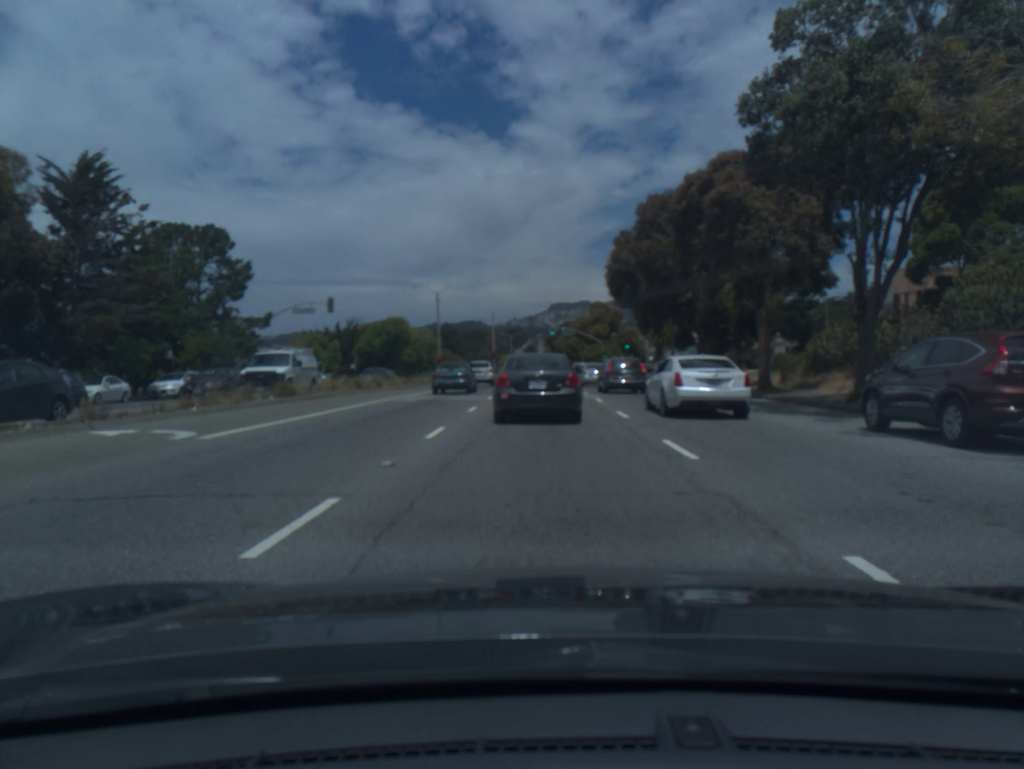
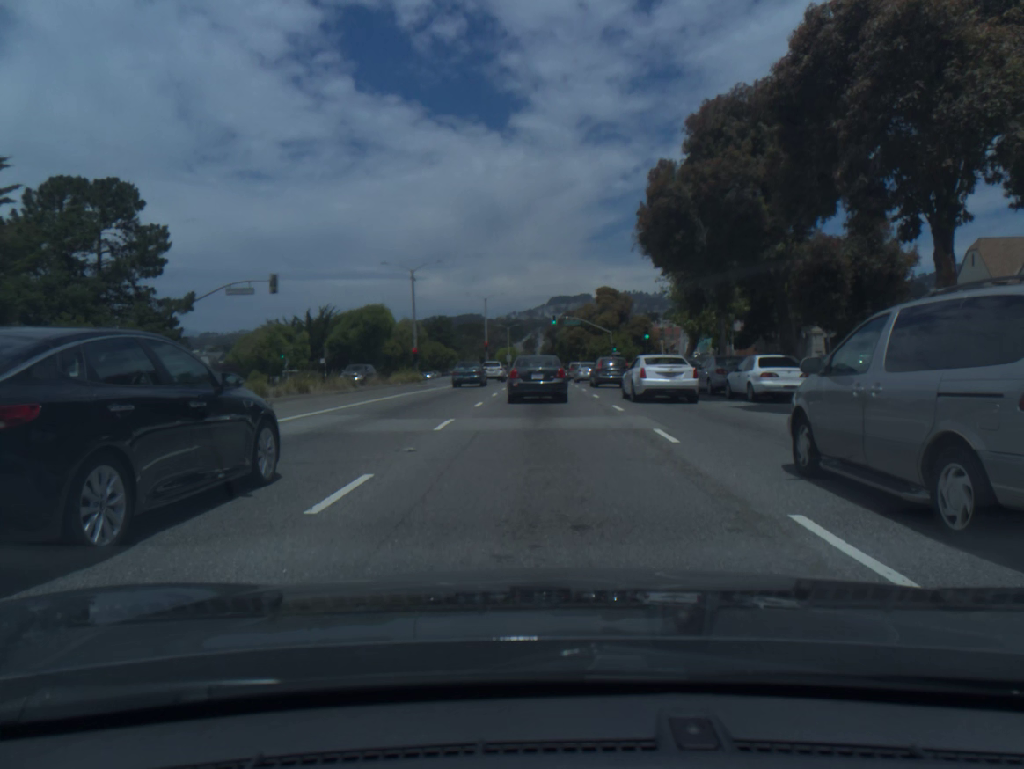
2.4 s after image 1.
(-0.1, +13.1) m; 0°
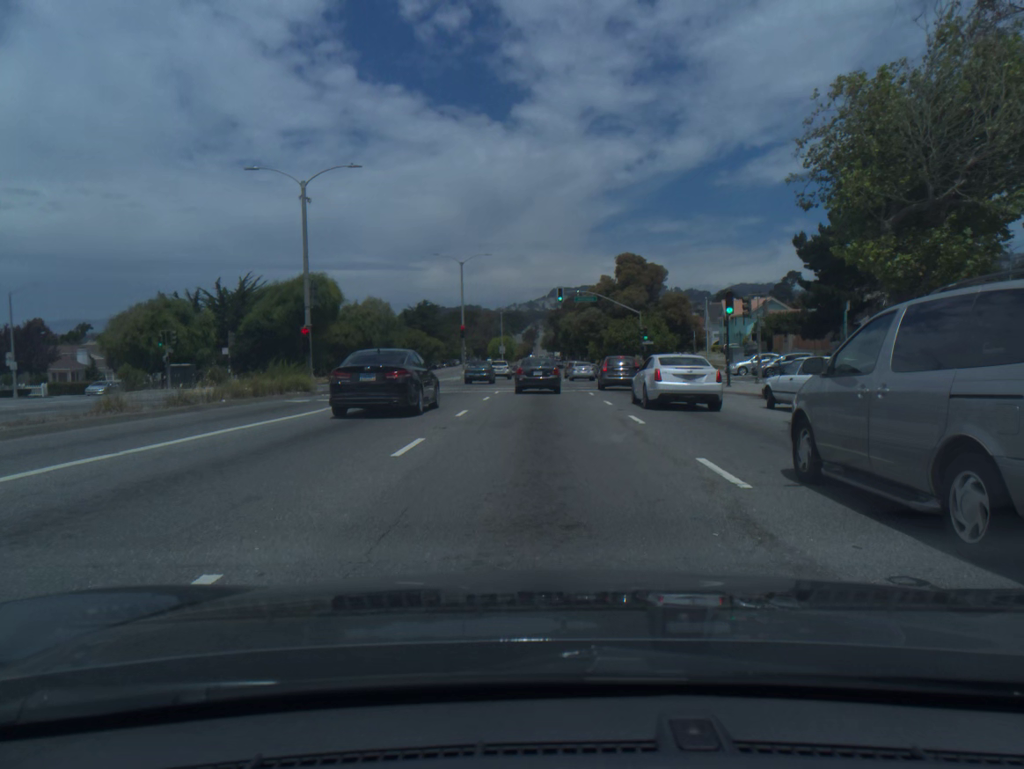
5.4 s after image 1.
(-0.1, +26.1) m; 0°
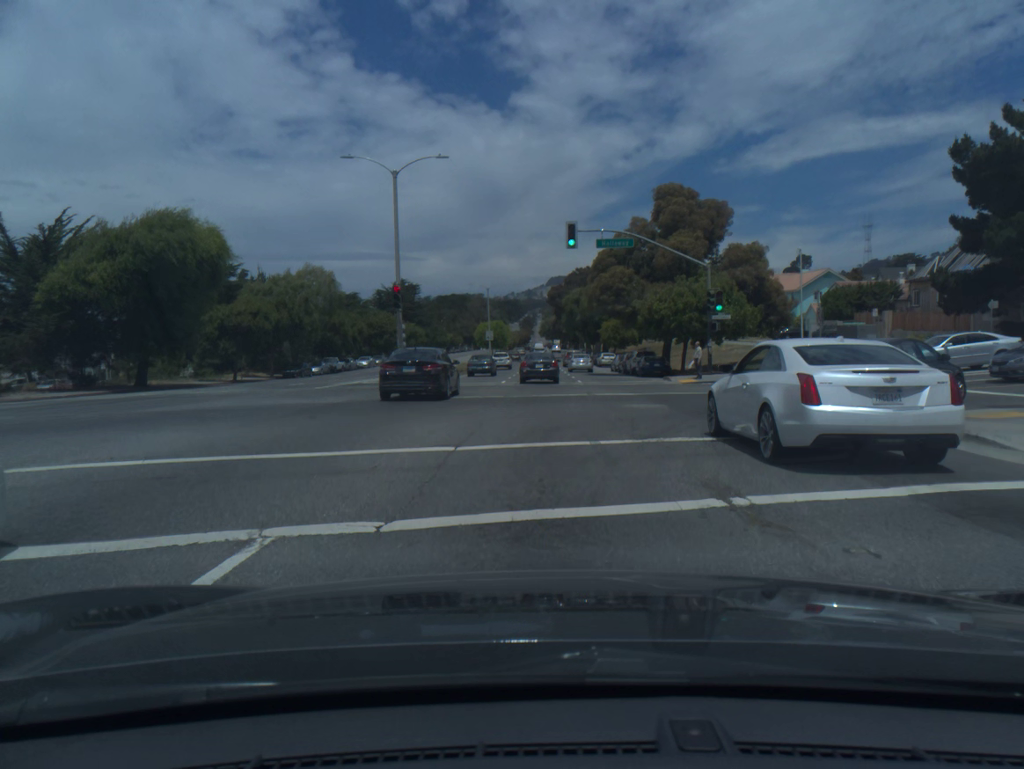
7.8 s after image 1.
(0.0, +27.1) m; 0°
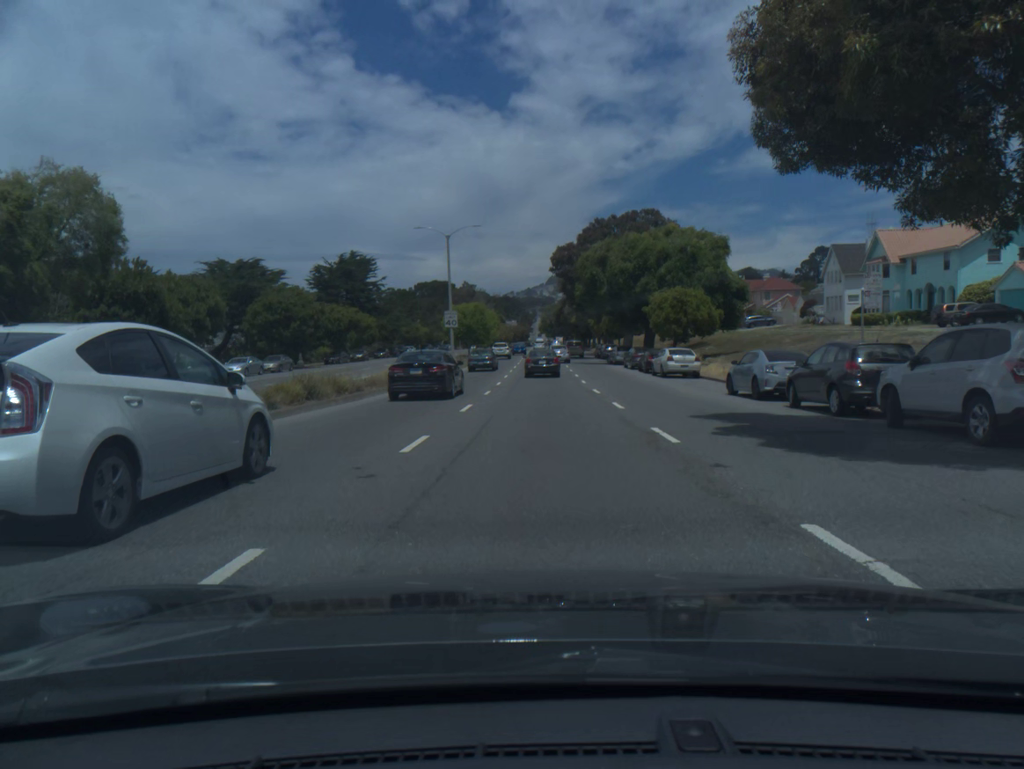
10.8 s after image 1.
(0.0, +40.7) m; 0°
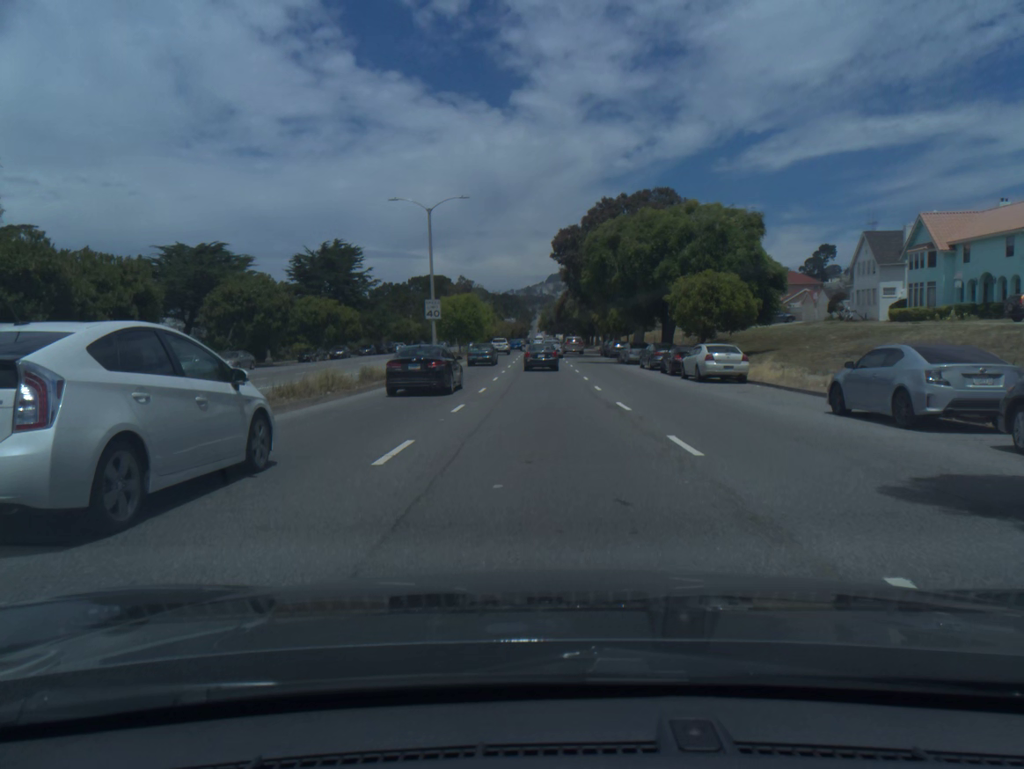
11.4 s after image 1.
(0.0, +8.9) m; 0°
